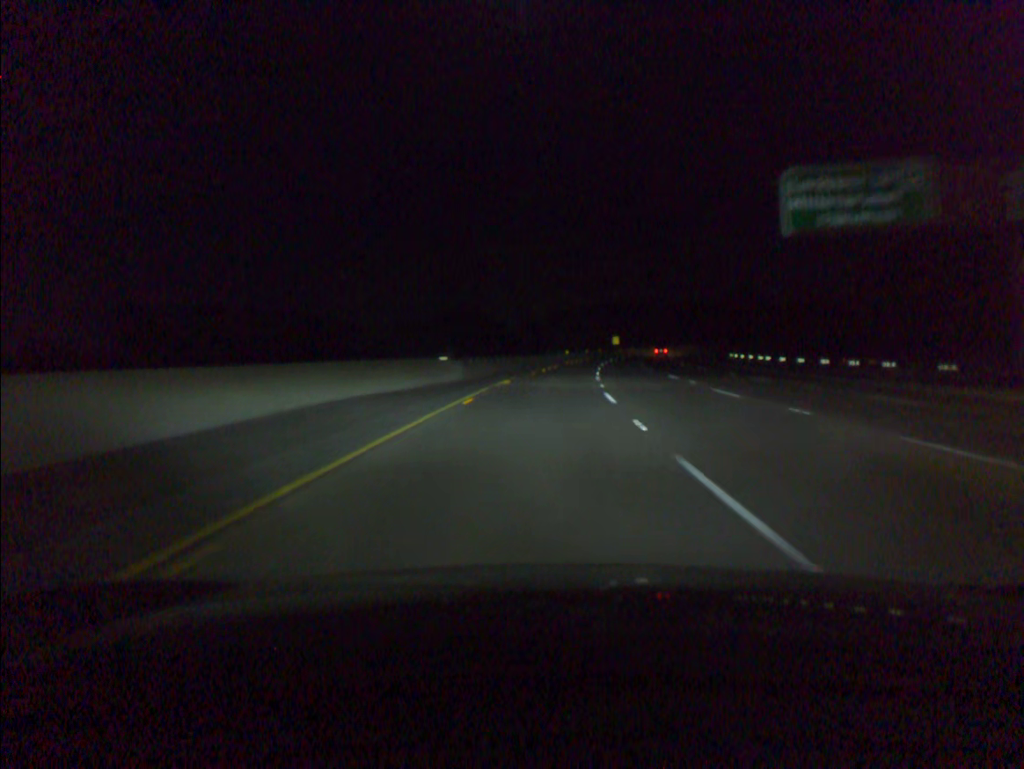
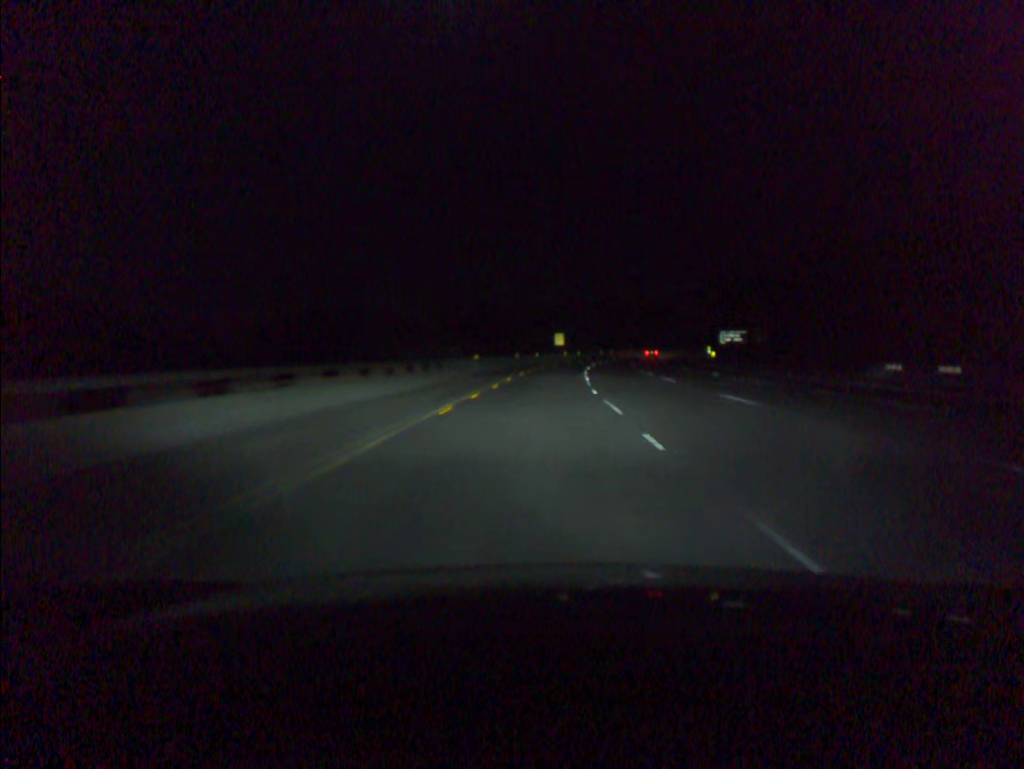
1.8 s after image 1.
(+2.8, +60.3) m; +6°
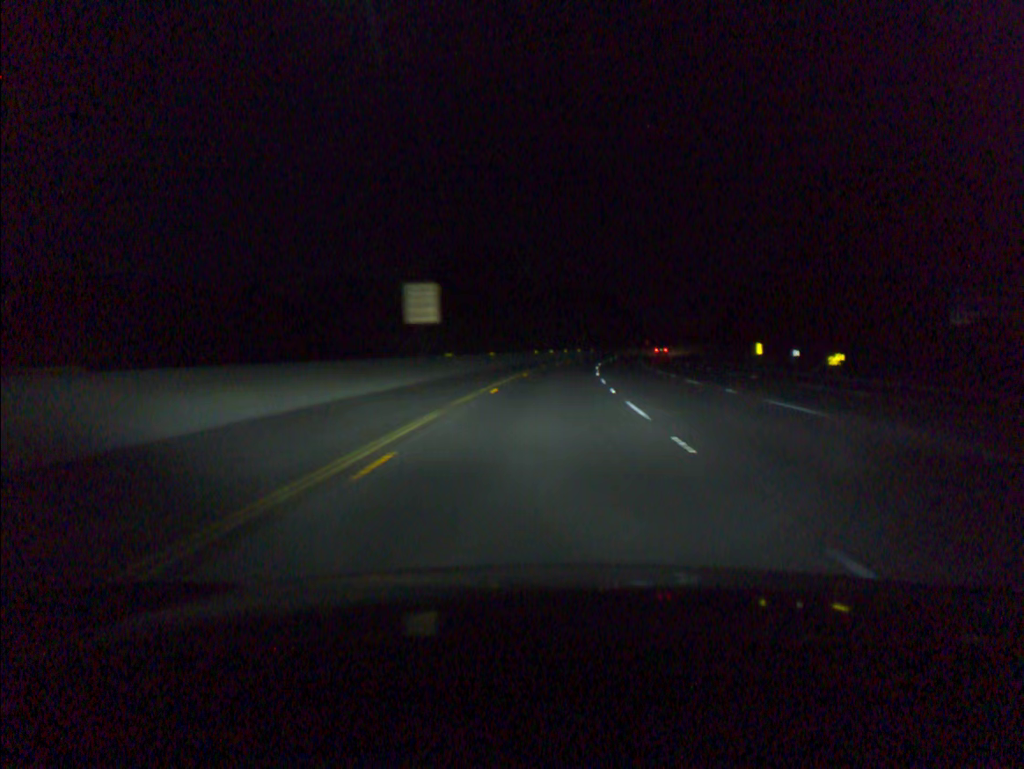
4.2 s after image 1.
(+3.6, +80.6) m; +6°
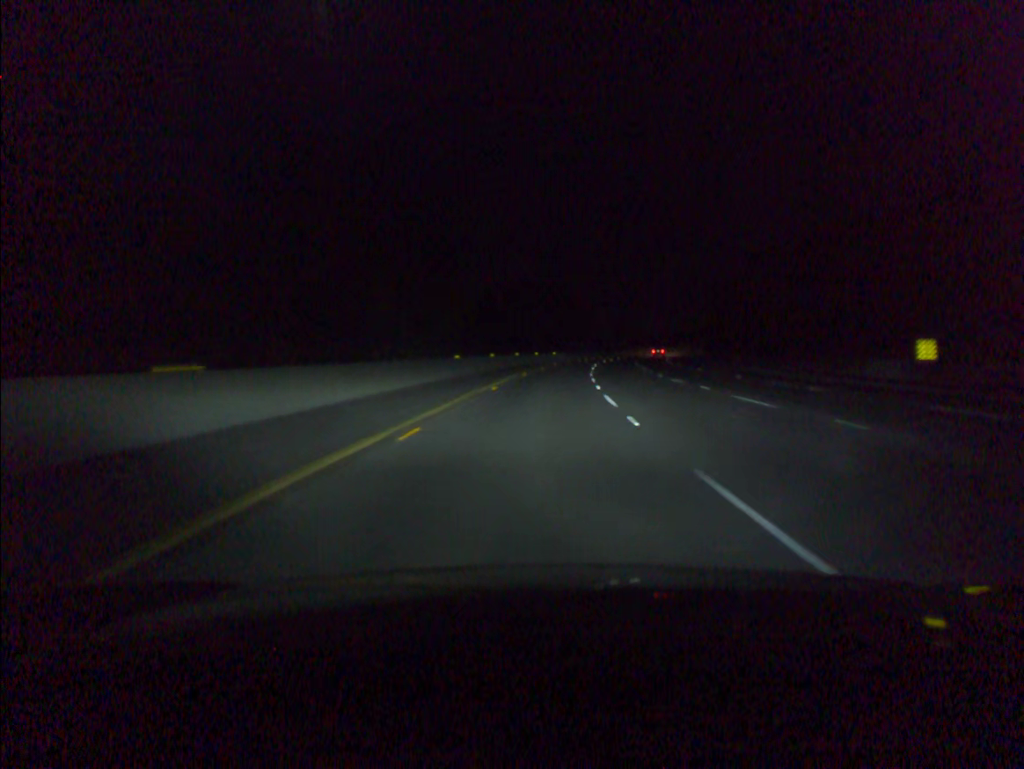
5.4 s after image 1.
(+1.3, +40.3) m; +4°
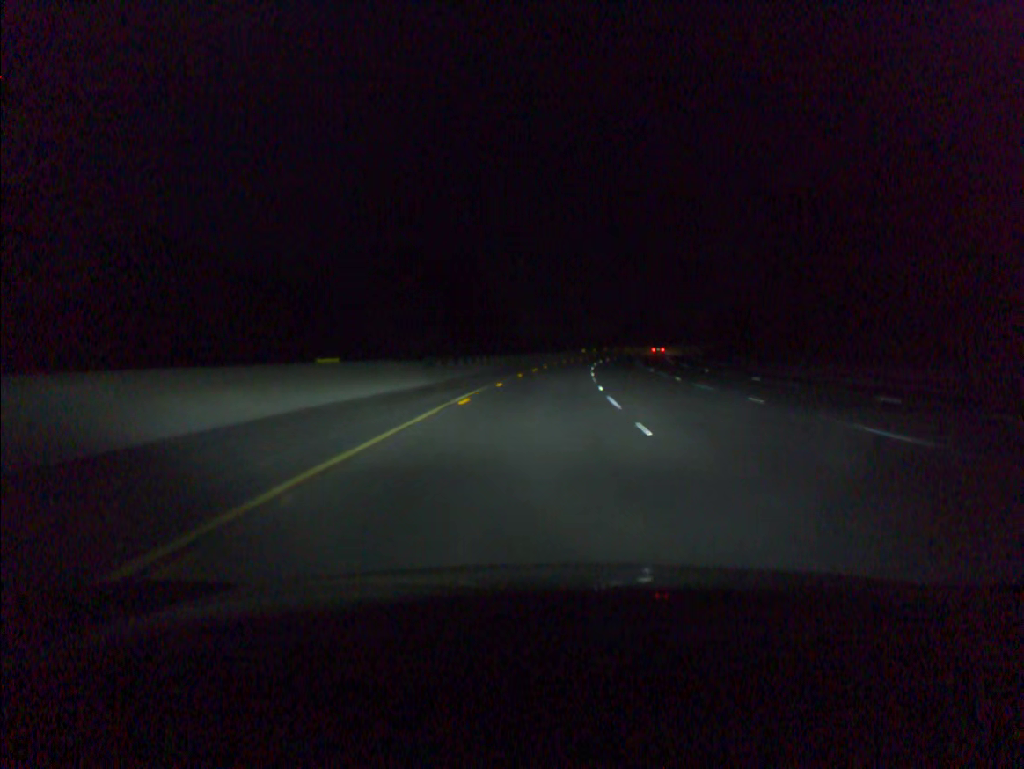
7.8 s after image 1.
(+4.2, +80.3) m; +6°
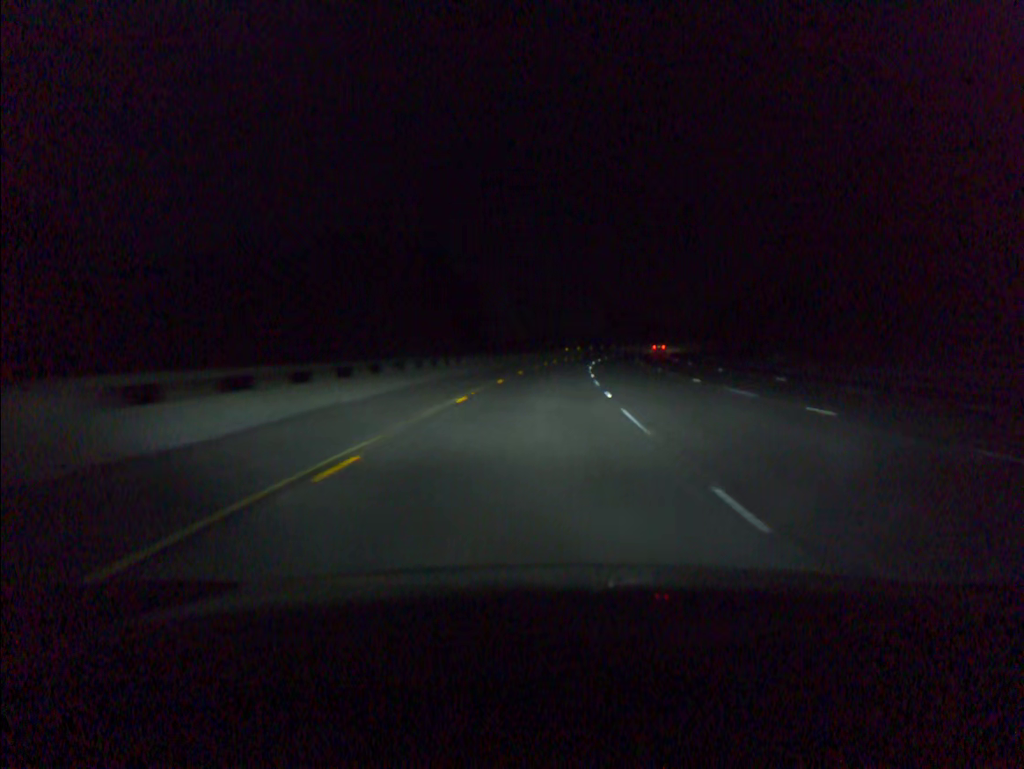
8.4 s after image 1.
(+0.3, +20.1) m; +2°
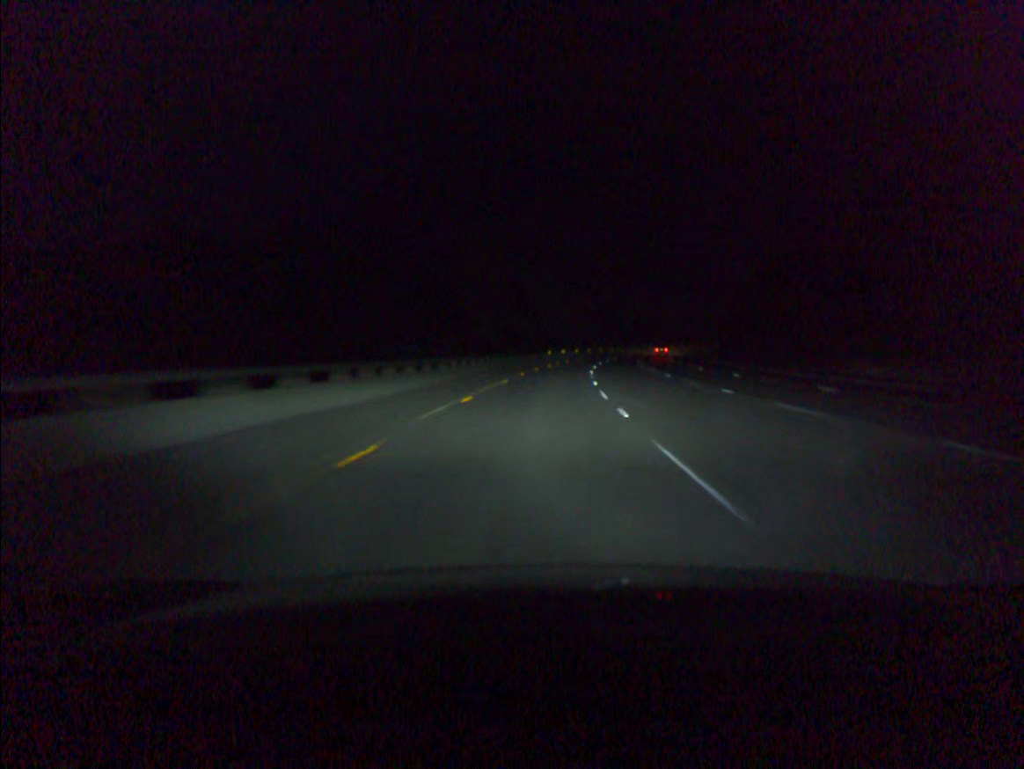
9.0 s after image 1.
(+0.3, +20.1) m; +1°
